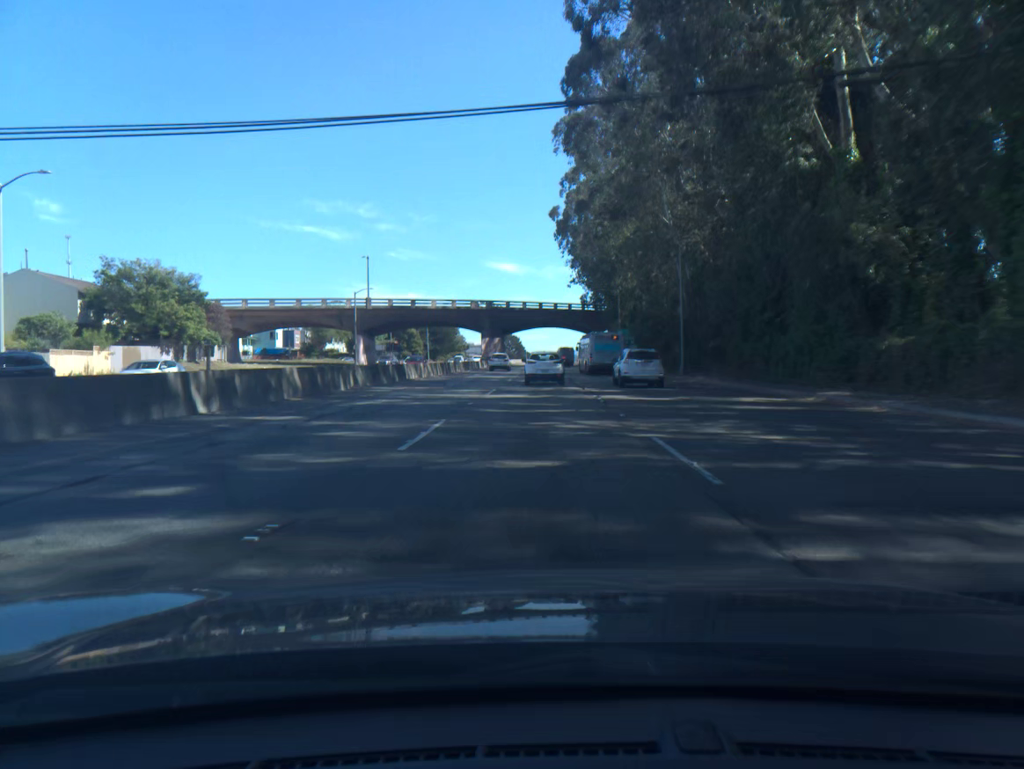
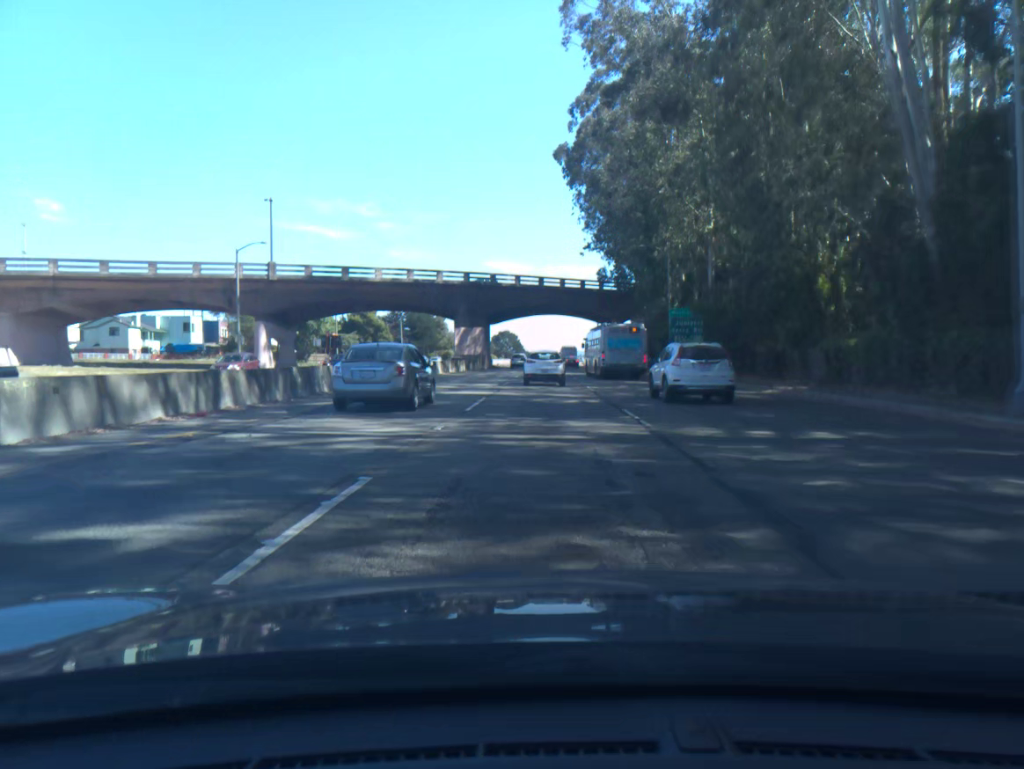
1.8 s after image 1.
(-0.1, +37.4) m; 0°
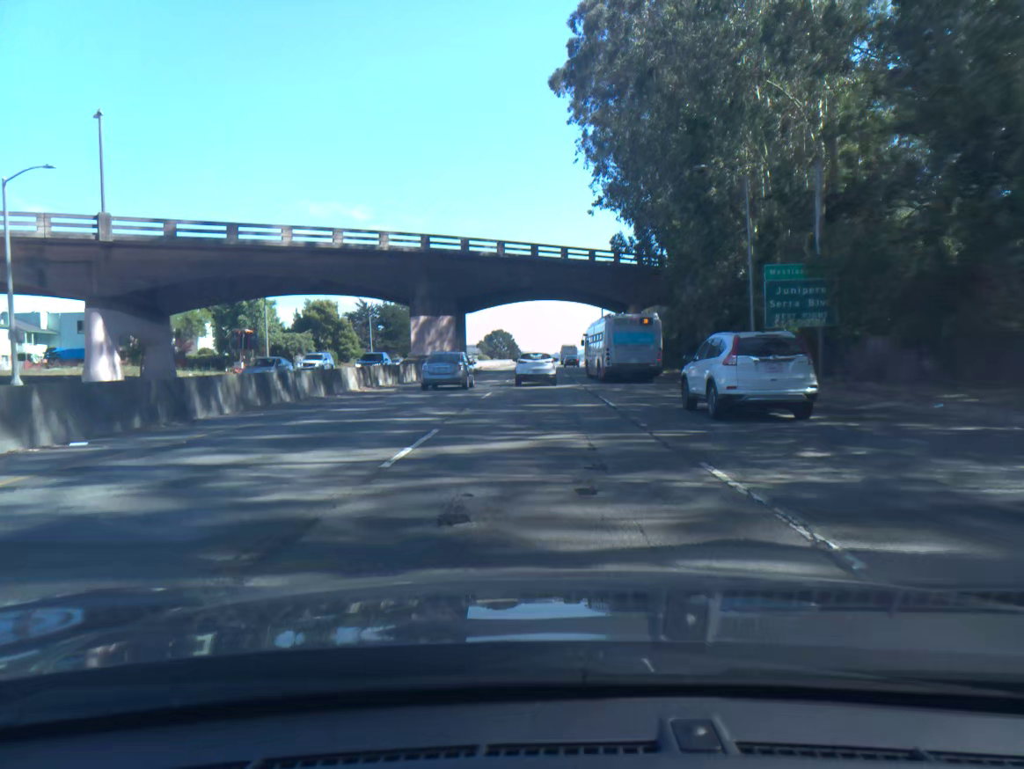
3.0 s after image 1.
(+0.1, +24.1) m; 0°
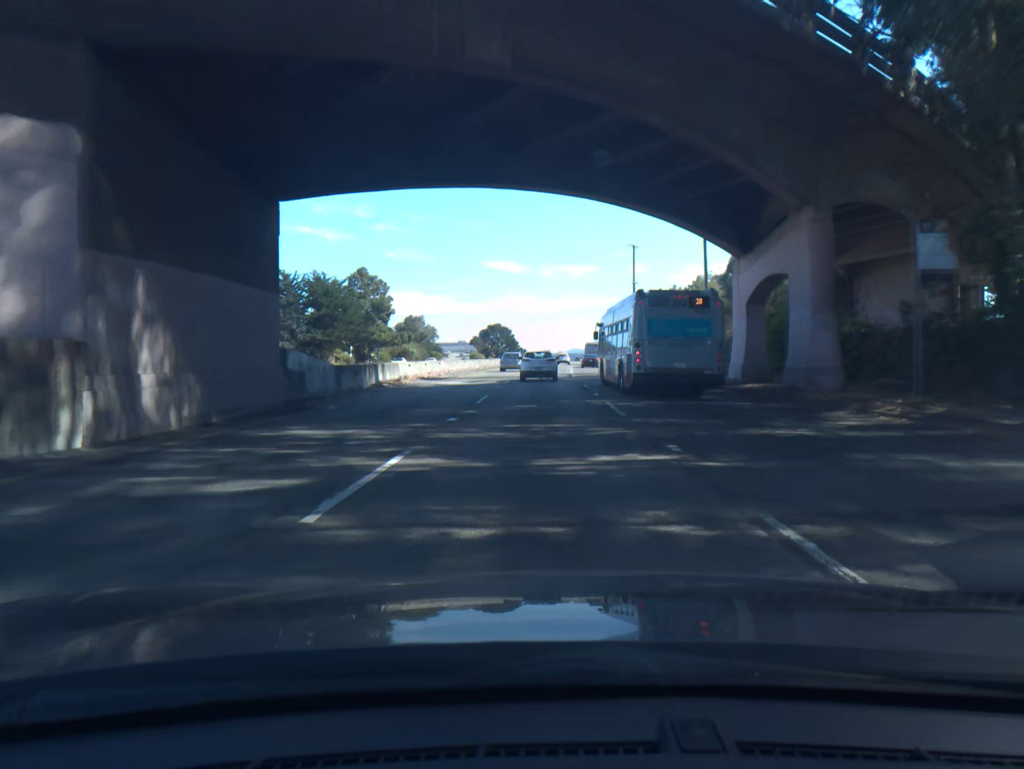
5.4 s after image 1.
(0.0, +47.0) m; 0°
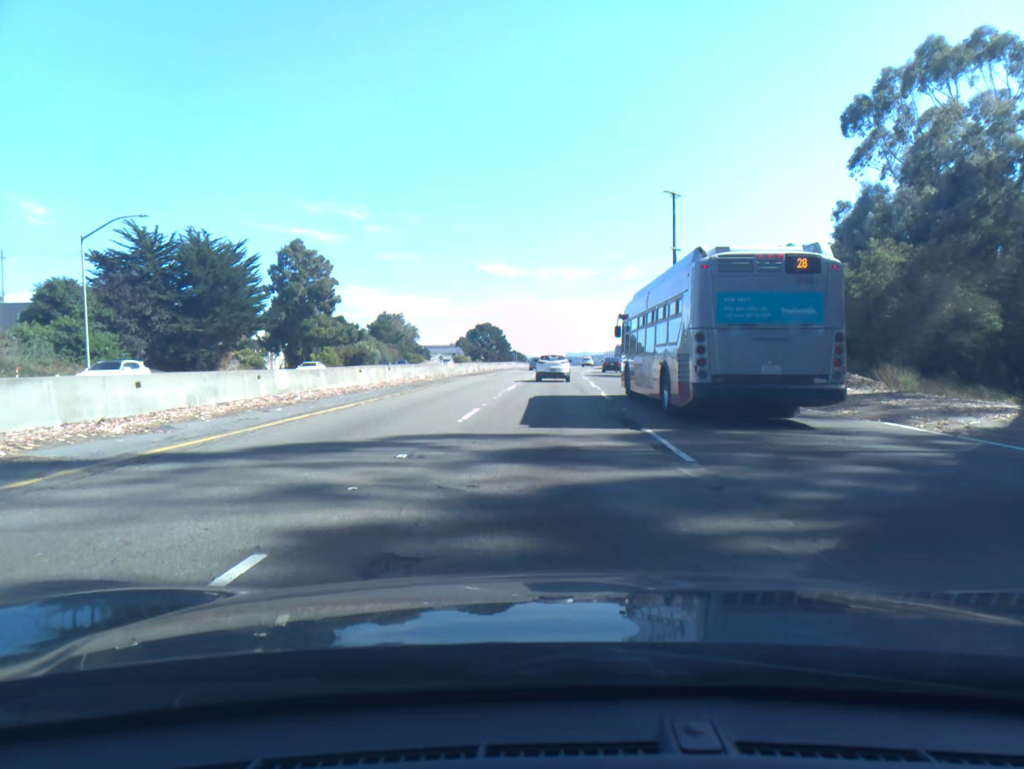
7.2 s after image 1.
(+0.1, +34.8) m; 0°
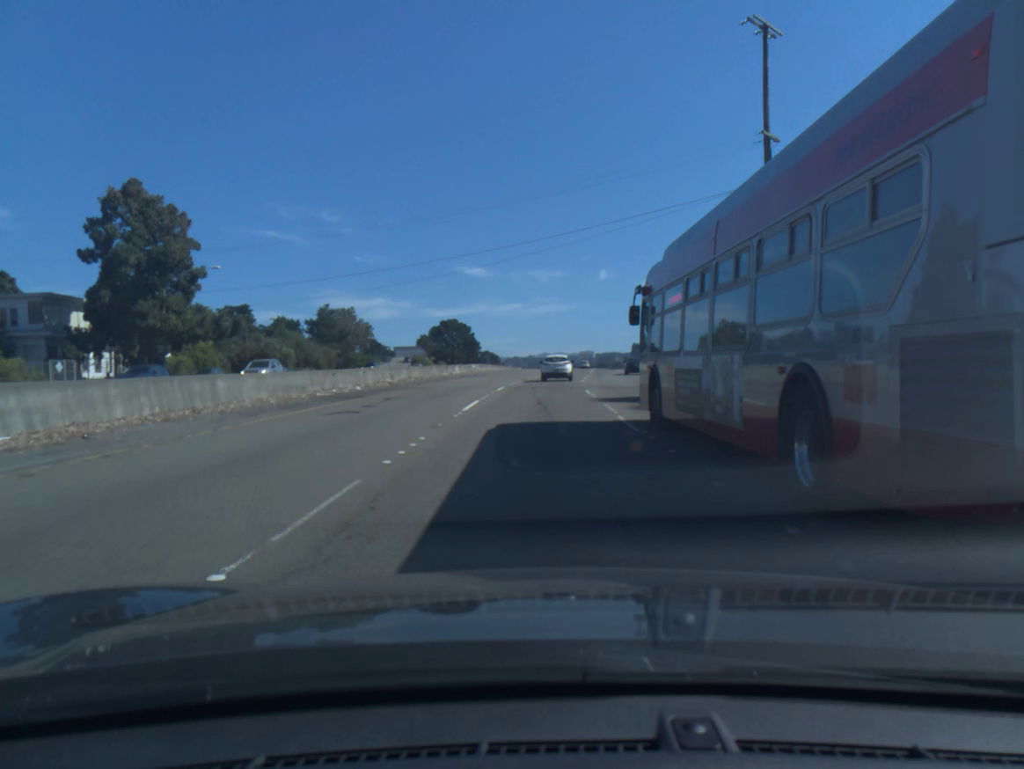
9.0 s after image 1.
(+0.5, +35.6) m; +2°
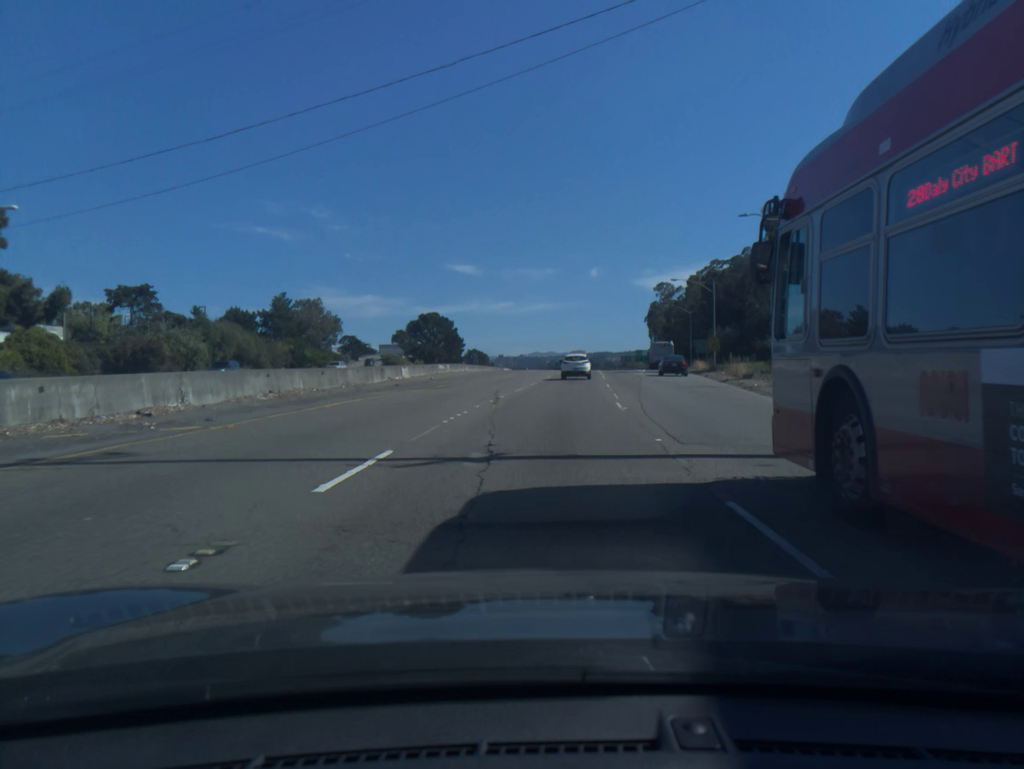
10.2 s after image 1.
(+0.1, +24.5) m; +1°
